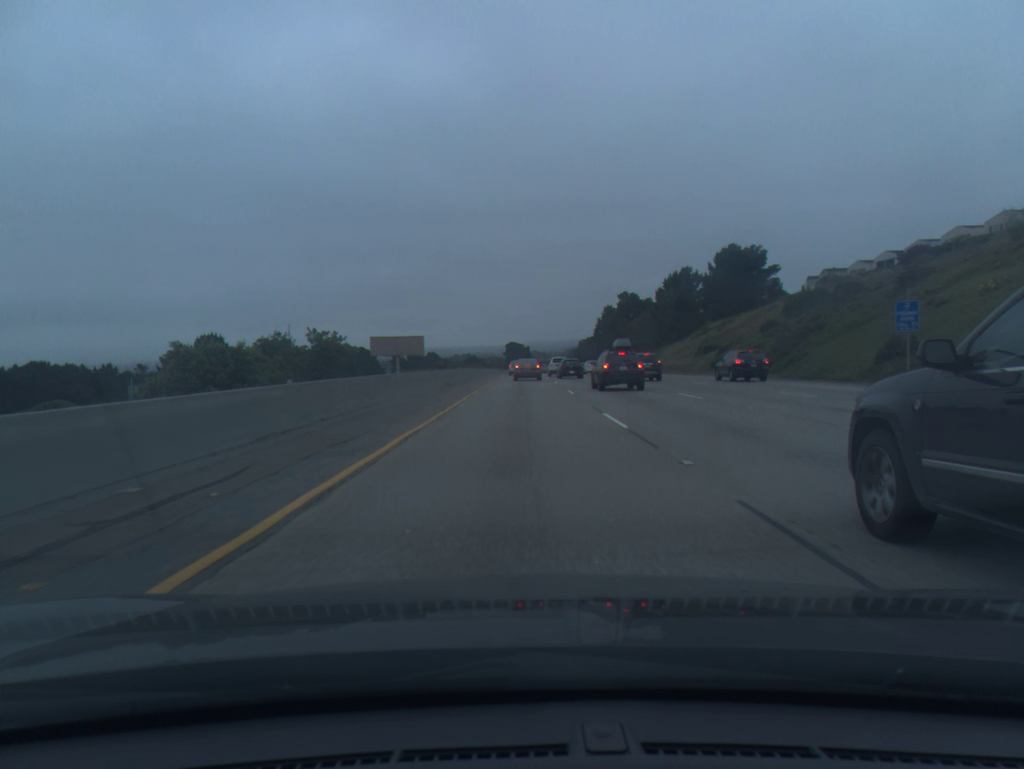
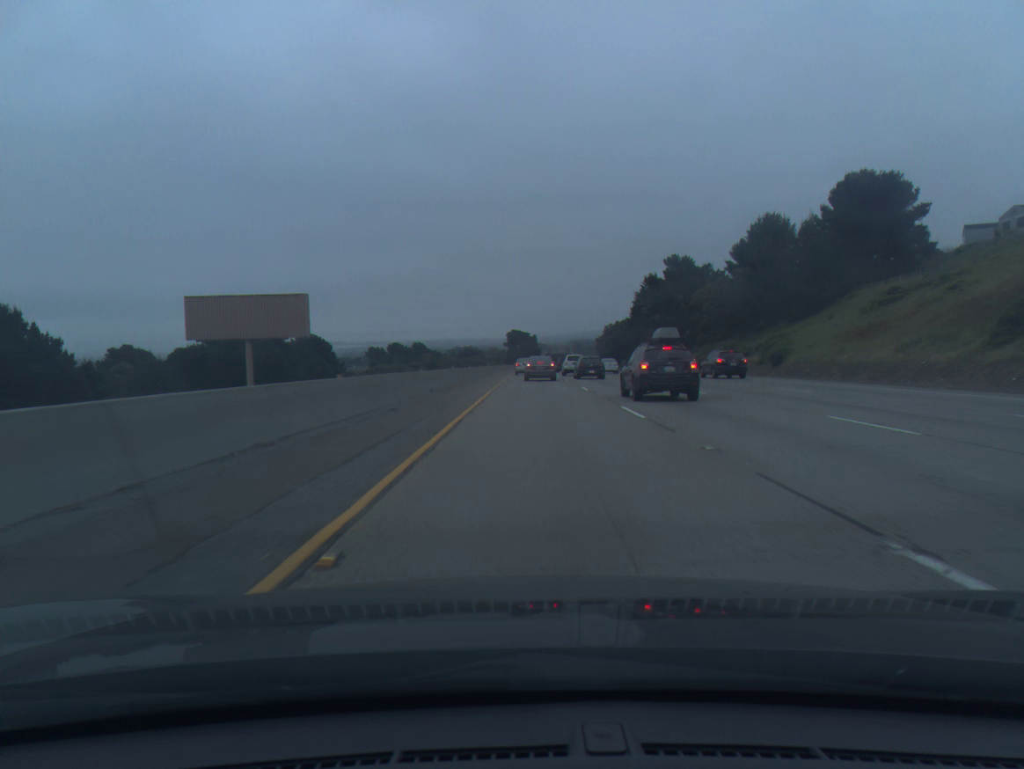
(-0.4, +56.4) m; 0°
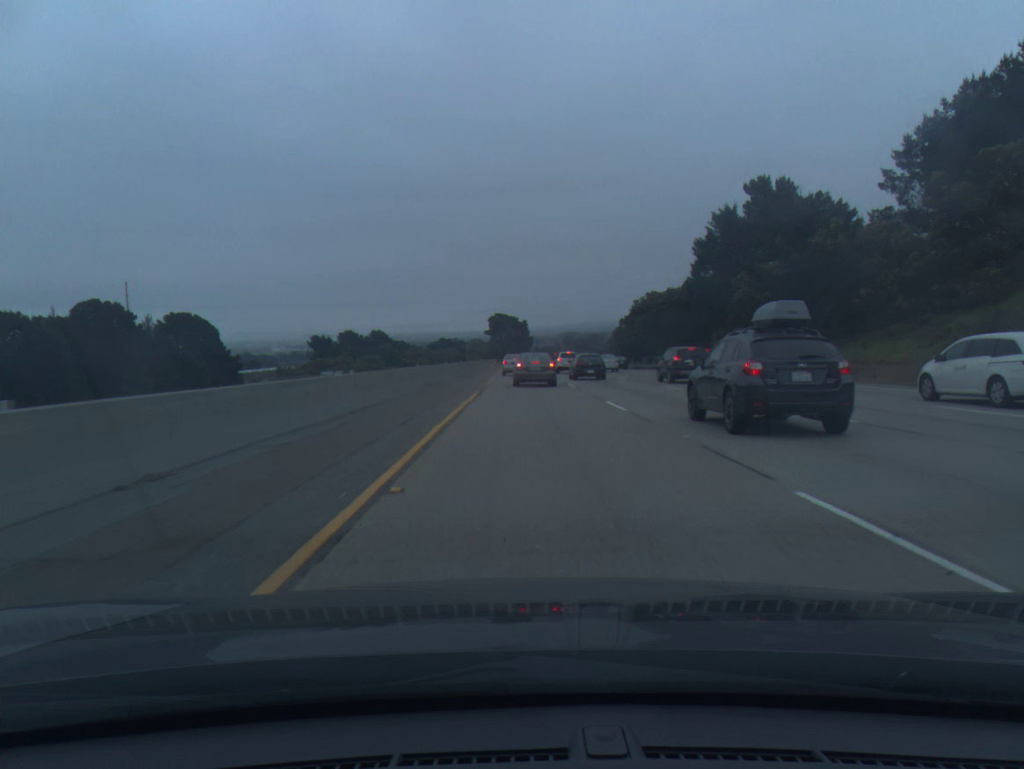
(+0.3, +56.3) m; +1°
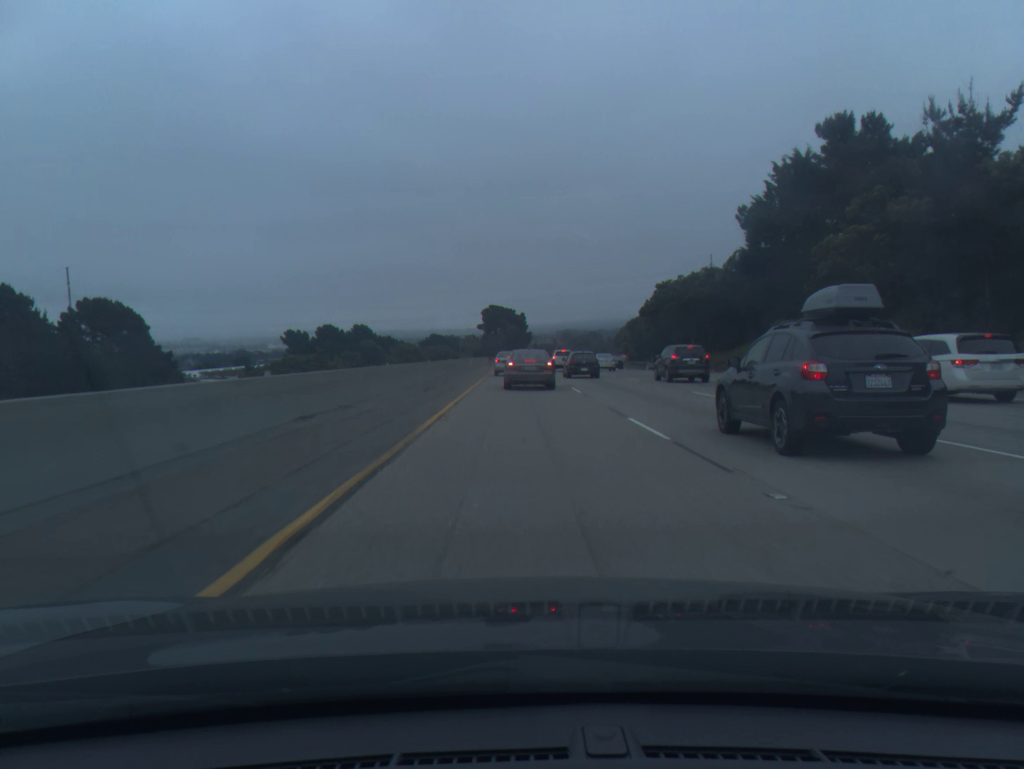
(+0.1, +21.2) m; 0°
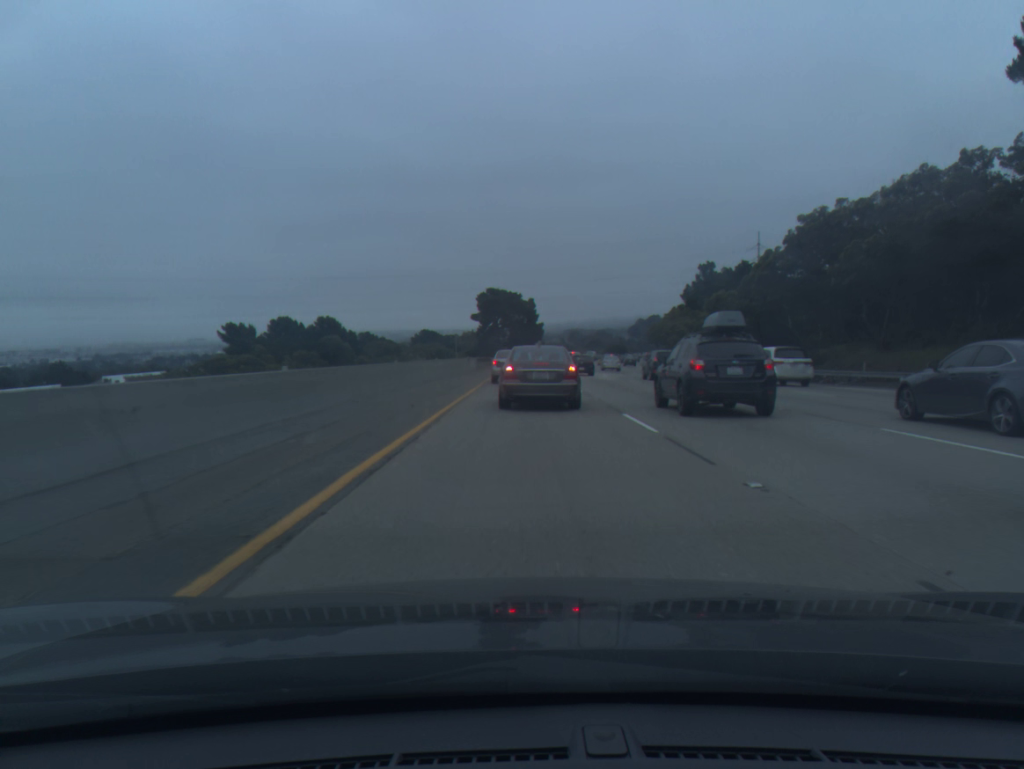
(-0.2, +43.1) m; 0°
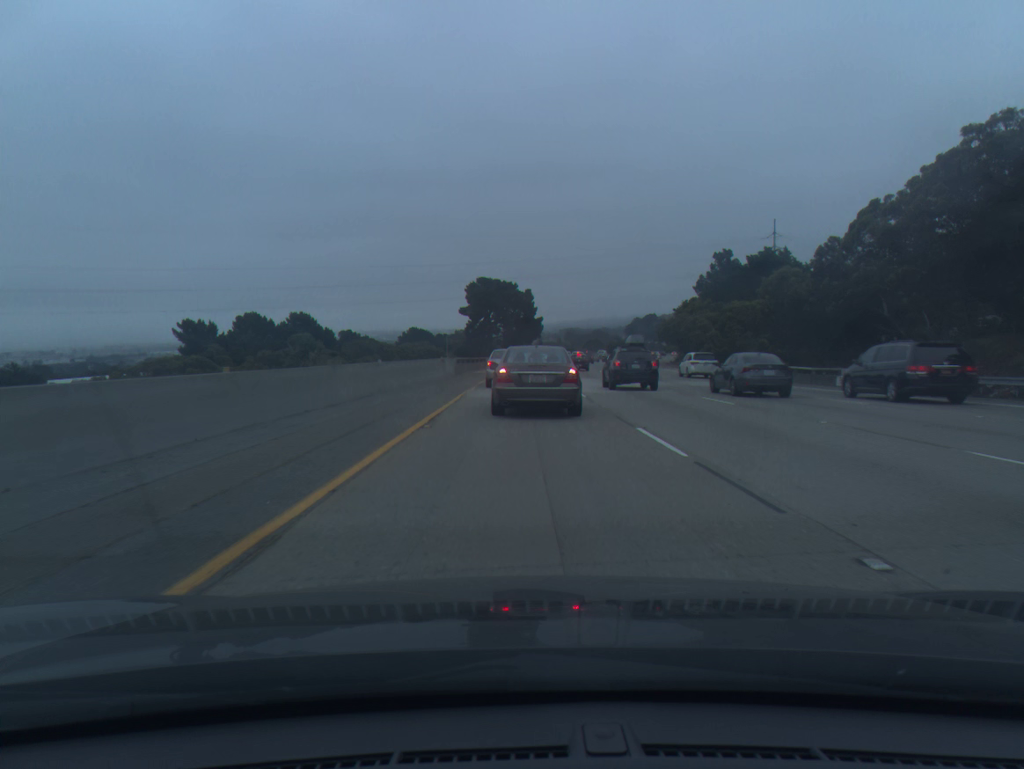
(0.0, +17.6) m; 0°
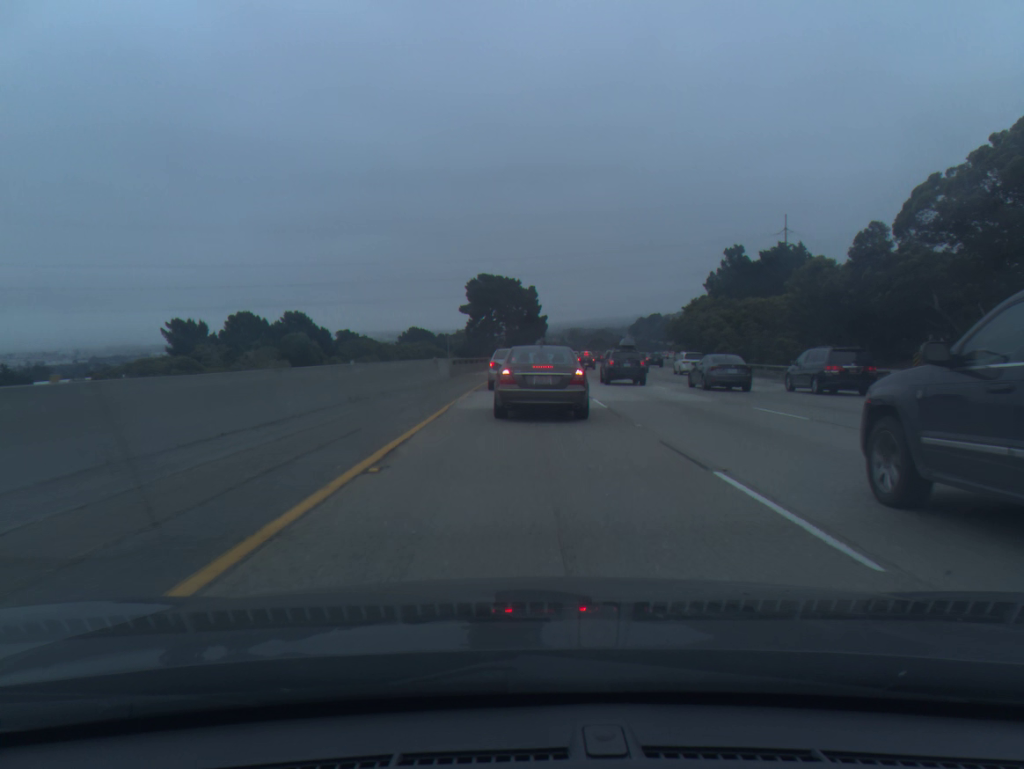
(0.0, +5.1) m; 0°
